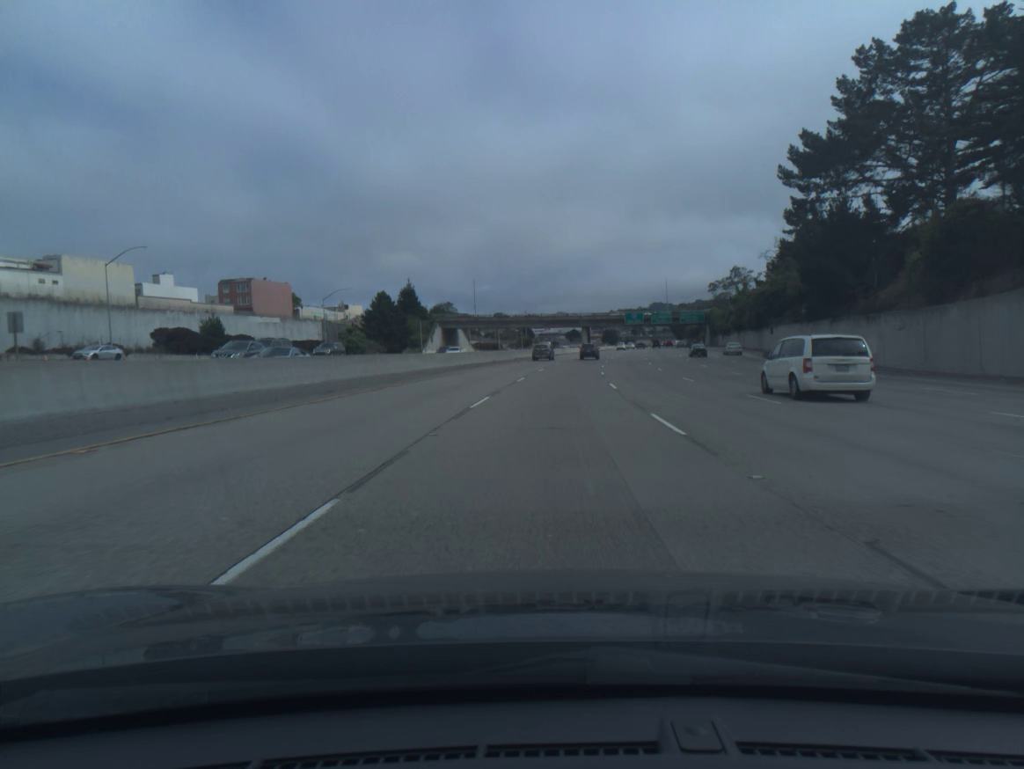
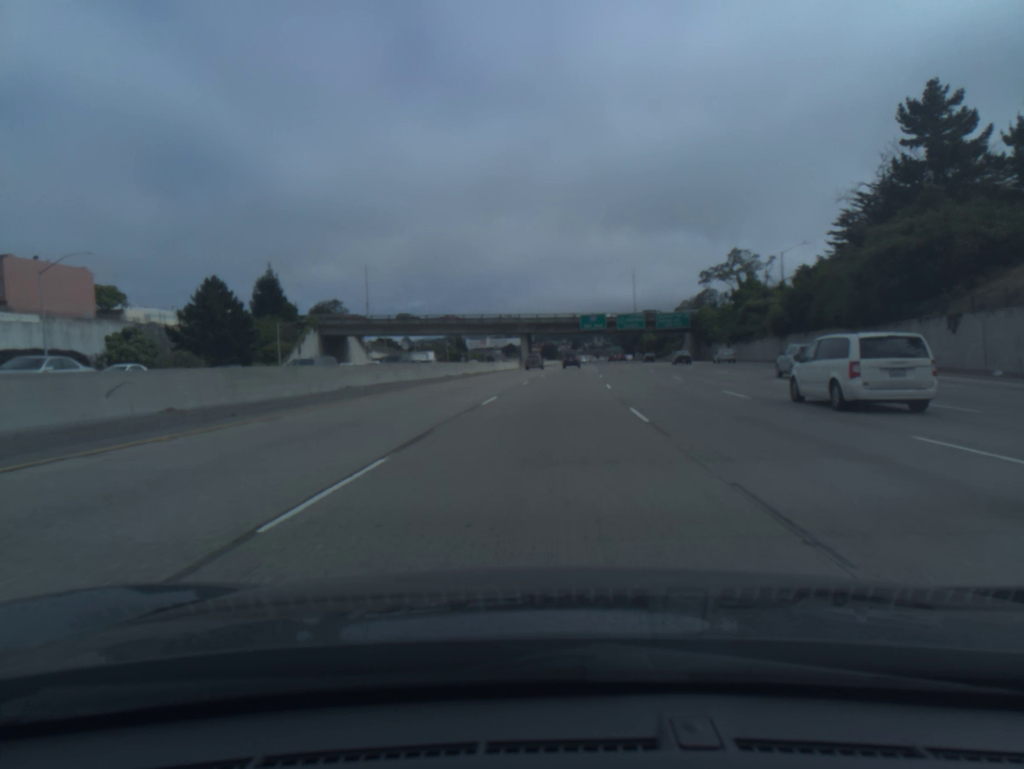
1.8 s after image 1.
(+2.5, +55.6) m; +5°
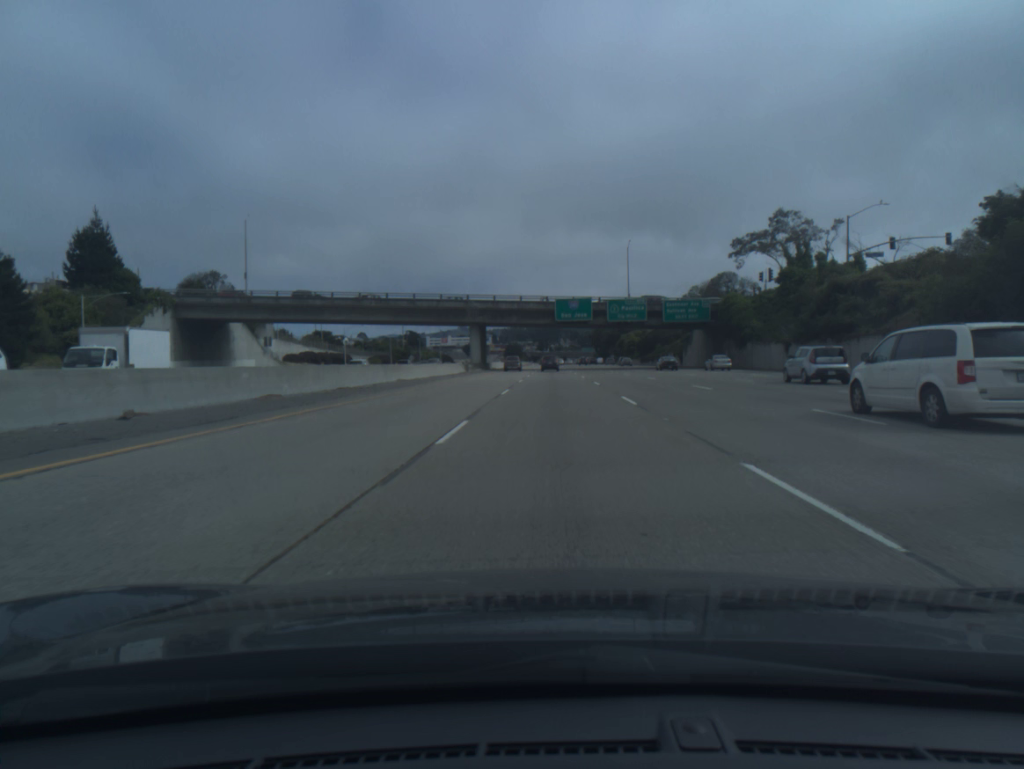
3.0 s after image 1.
(+0.8, +38.8) m; +2°
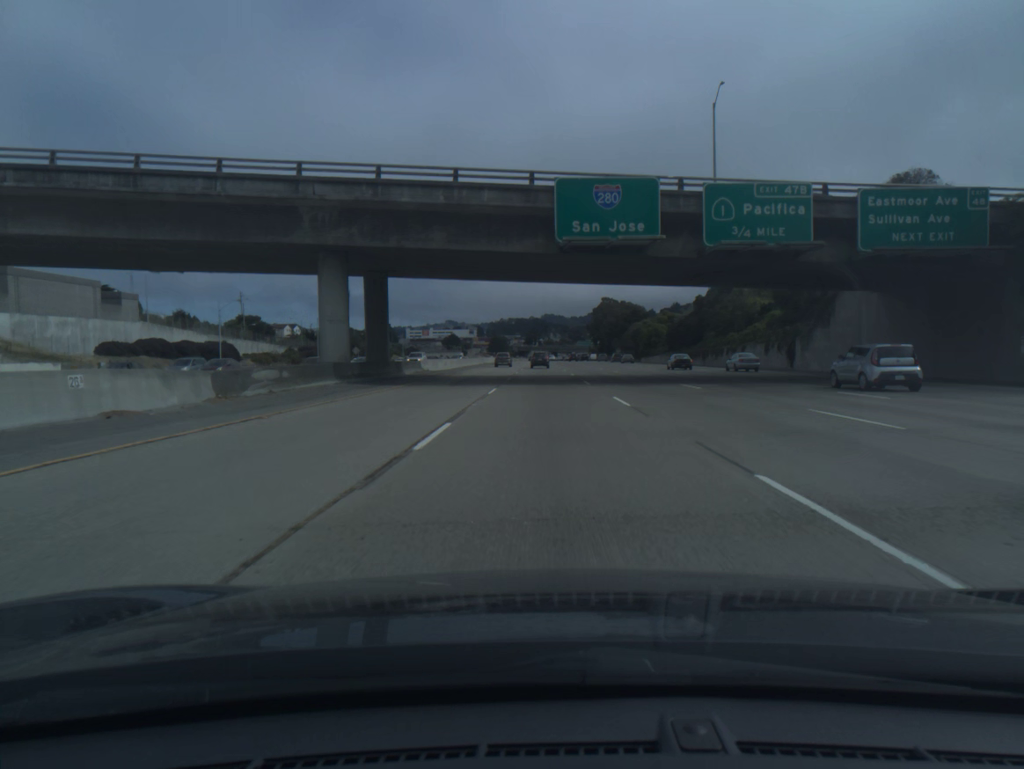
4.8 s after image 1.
(+0.7, +59.5) m; +1°
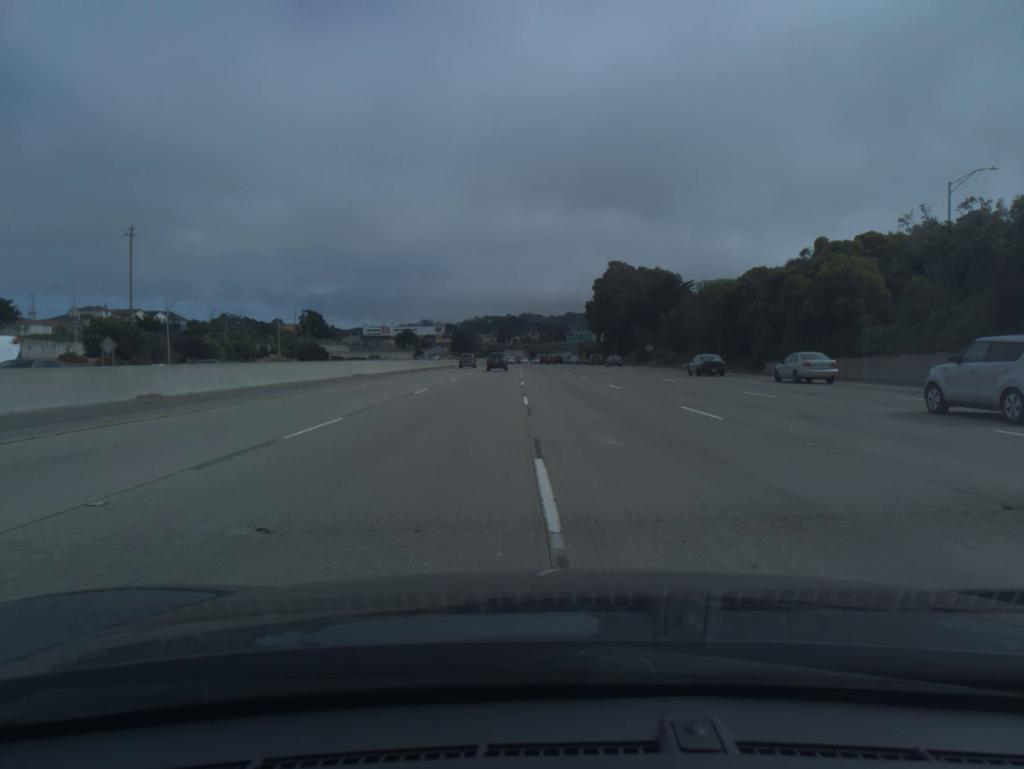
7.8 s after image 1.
(+1.4, +101.0) m; +2°
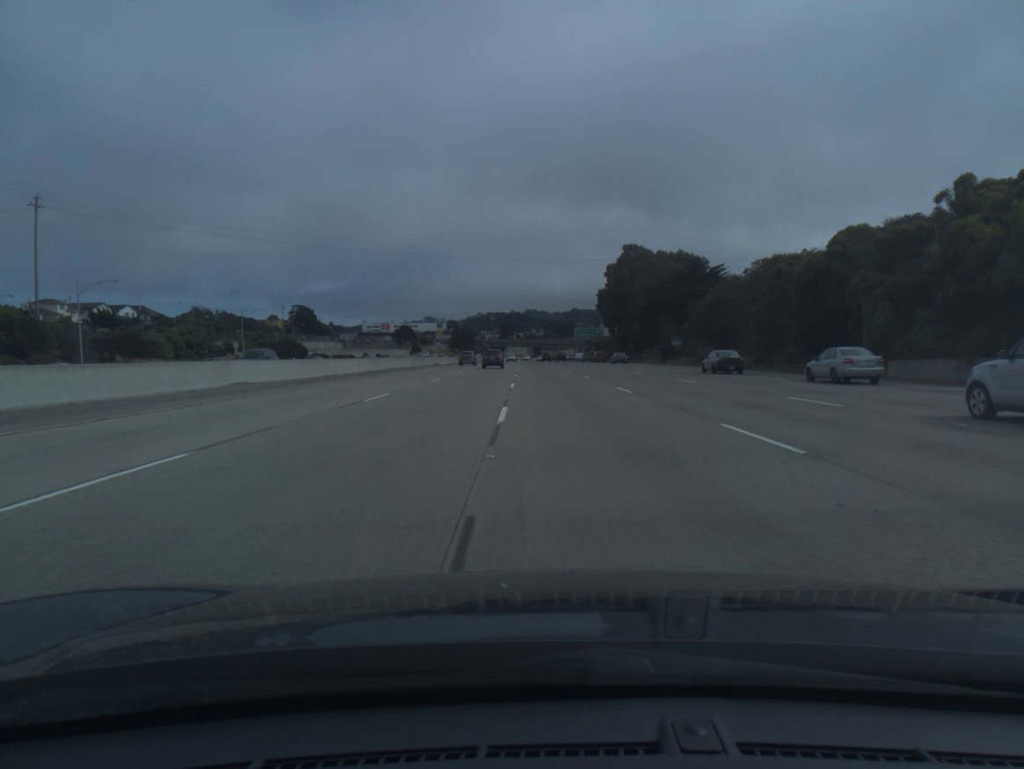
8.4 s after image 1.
(-0.1, +20.6) m; 0°
